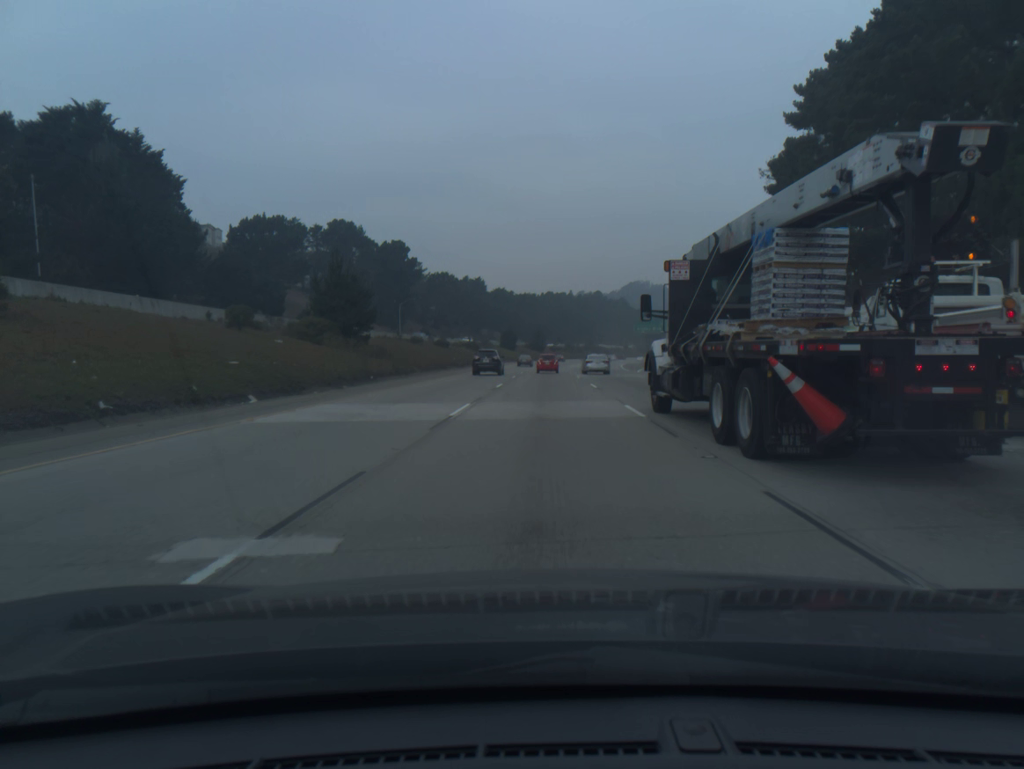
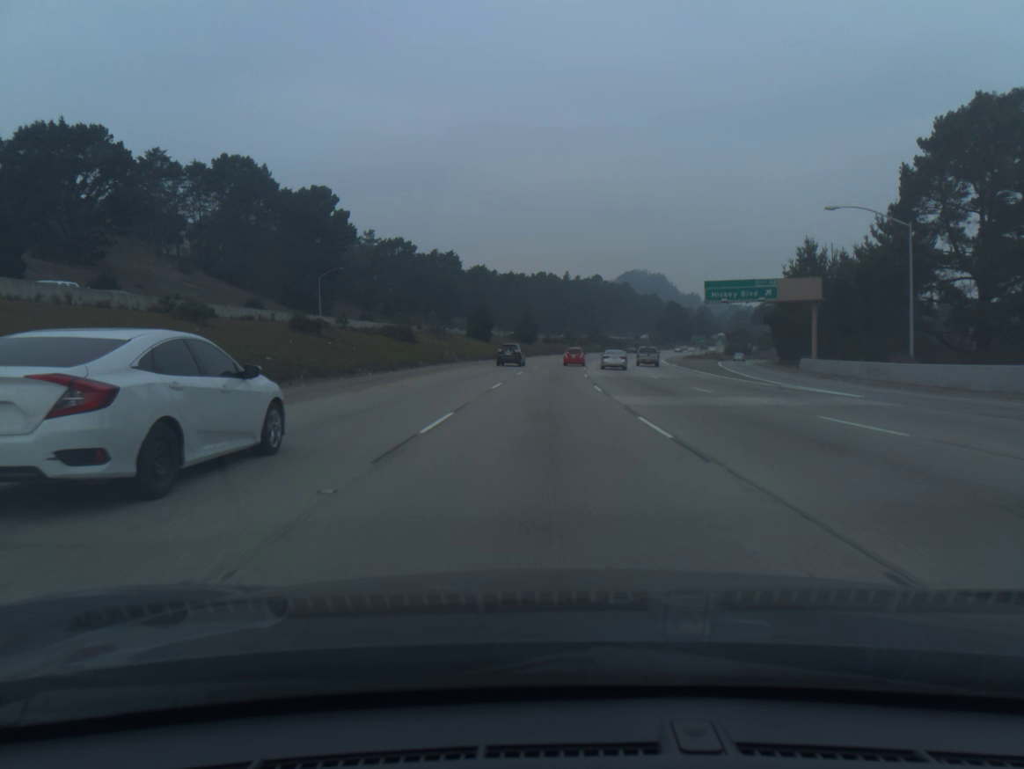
(+0.3, +61.7) m; +1°
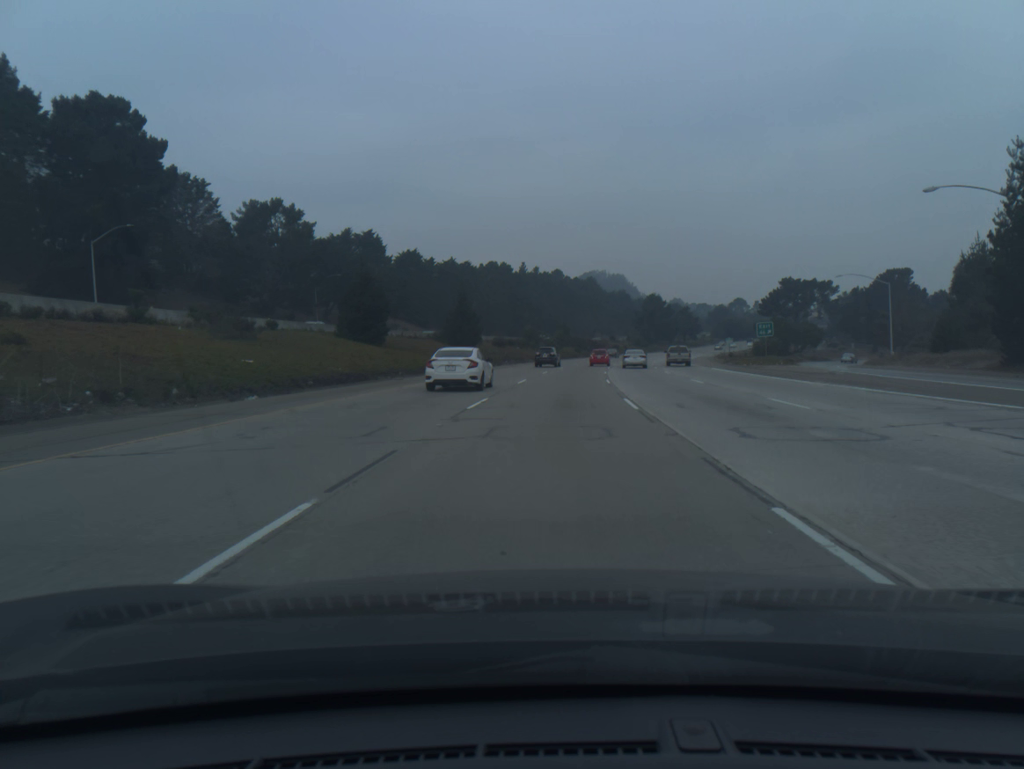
(+1.0, +52.8) m; +3°
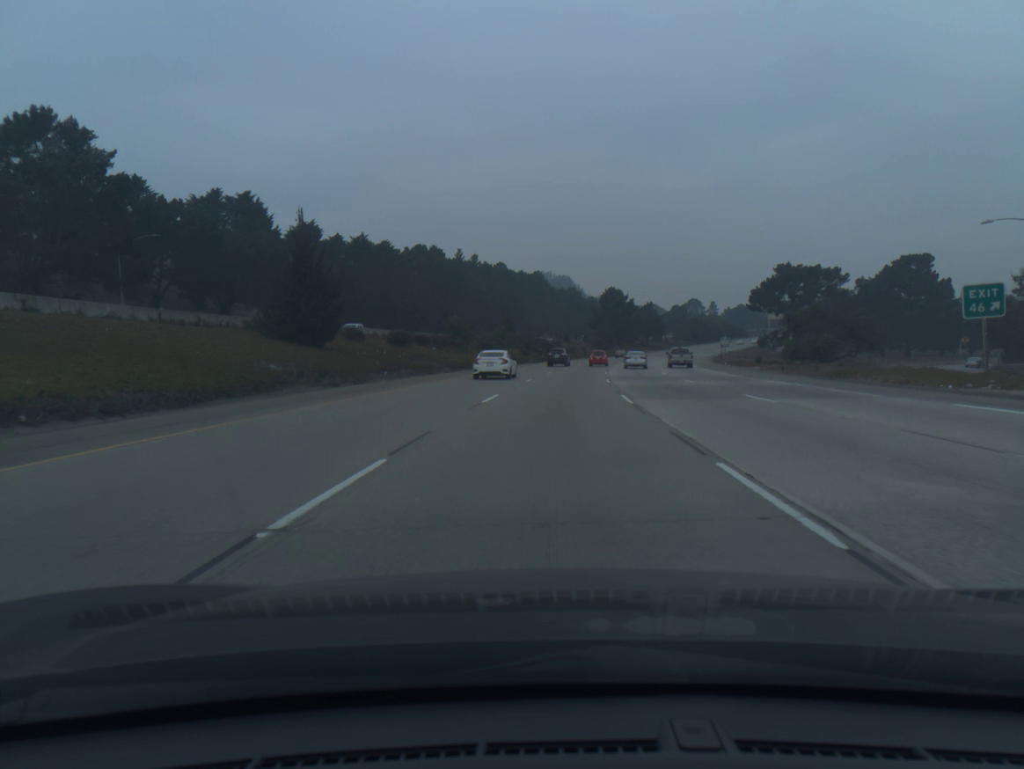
(+1.4, +41.1) m; +4°
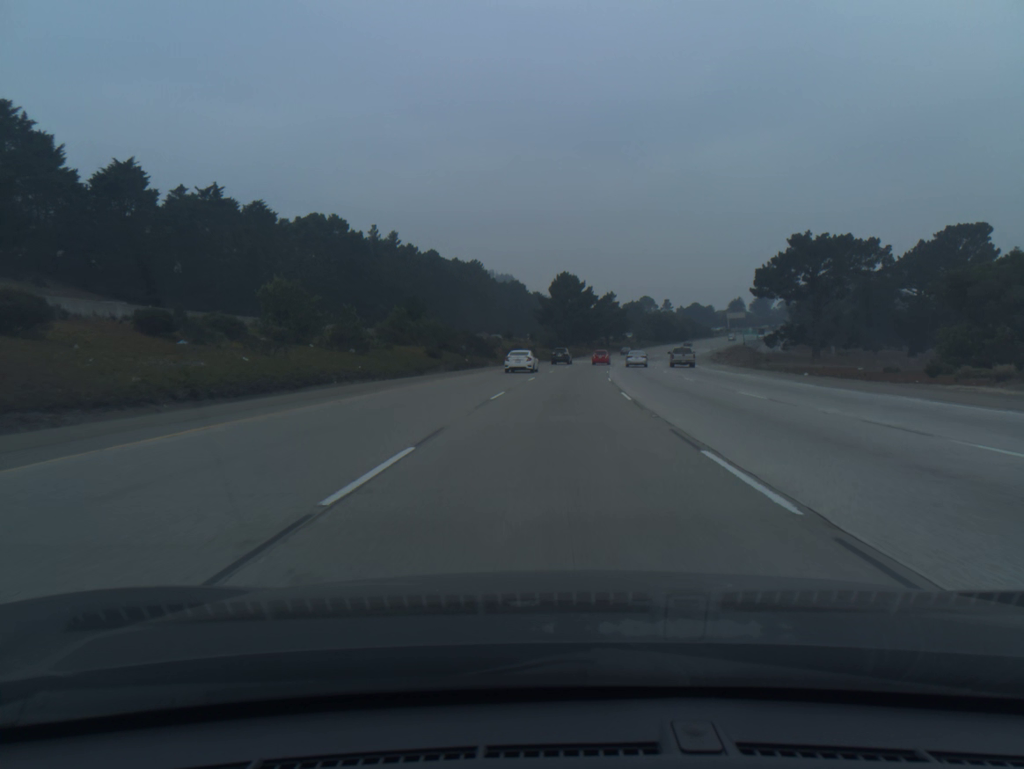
(+1.5, +42.6) m; +4°
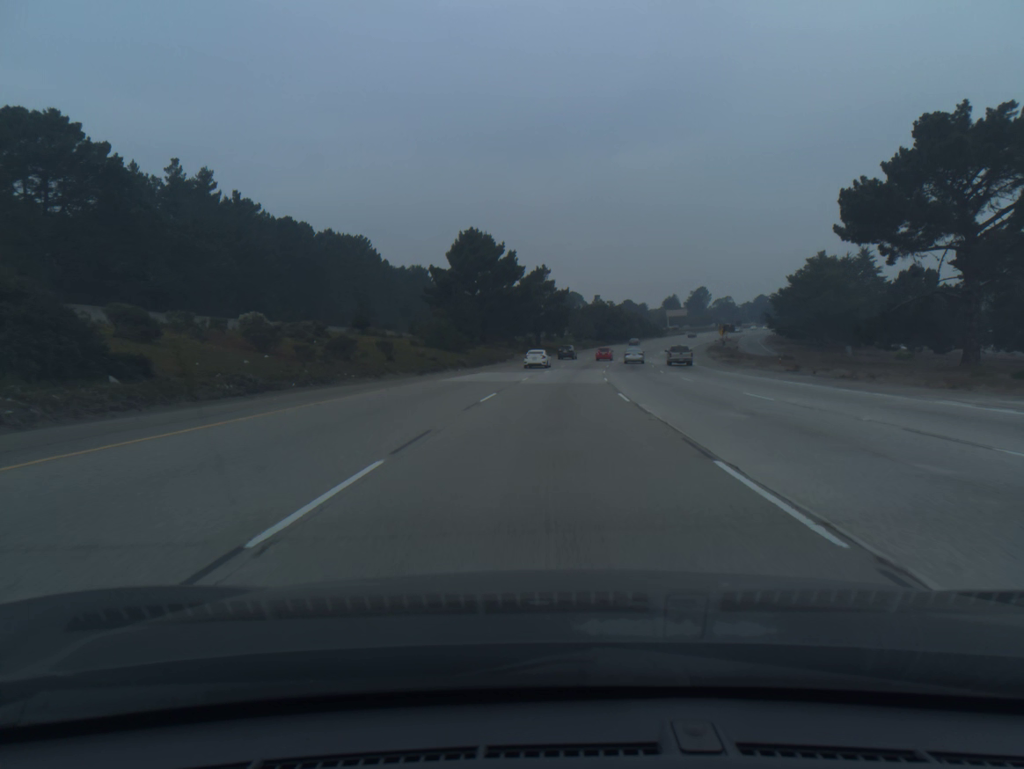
(+3.1, +59.2) m; +6°
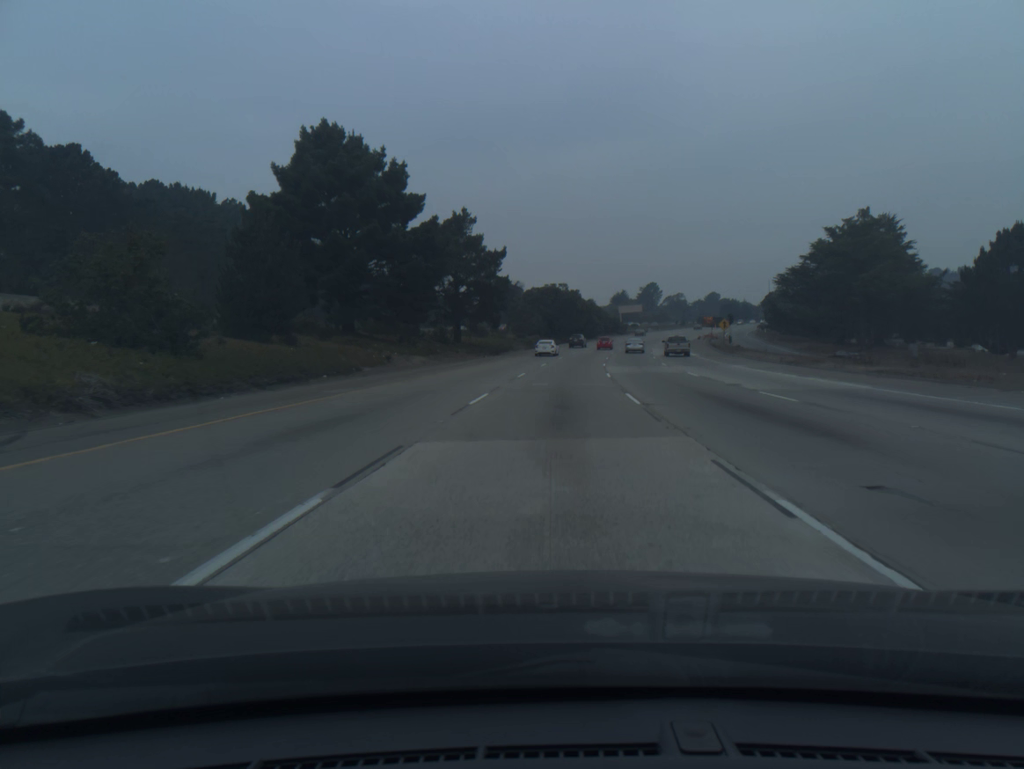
(+1.7, +46.1) m; +4°
